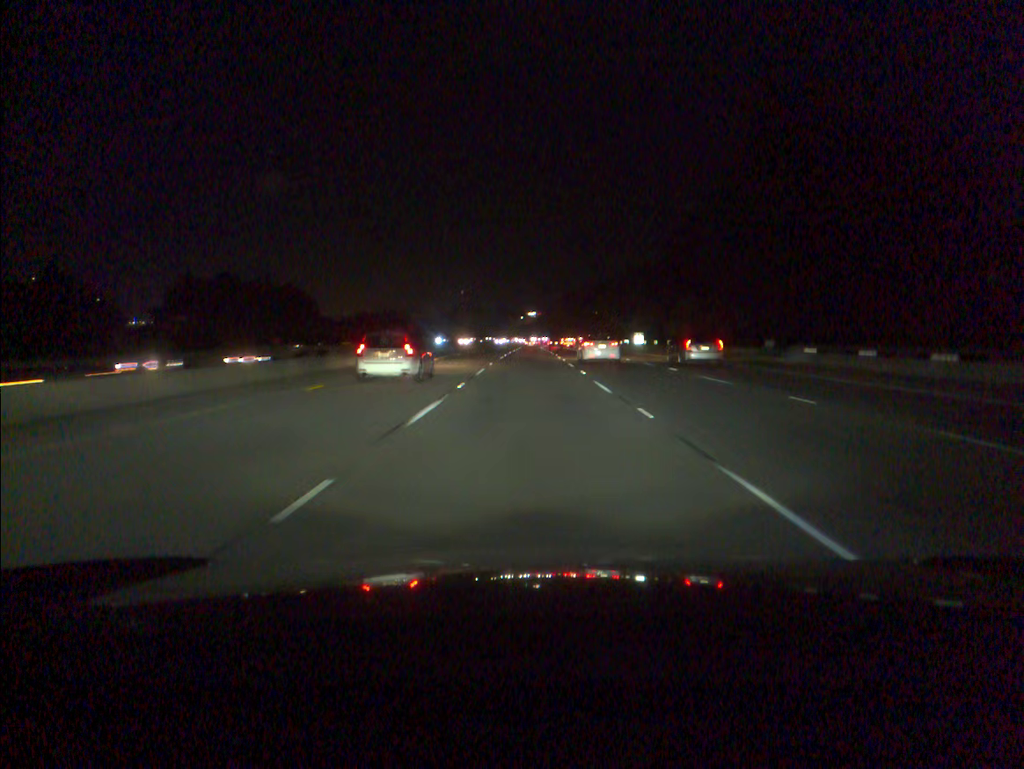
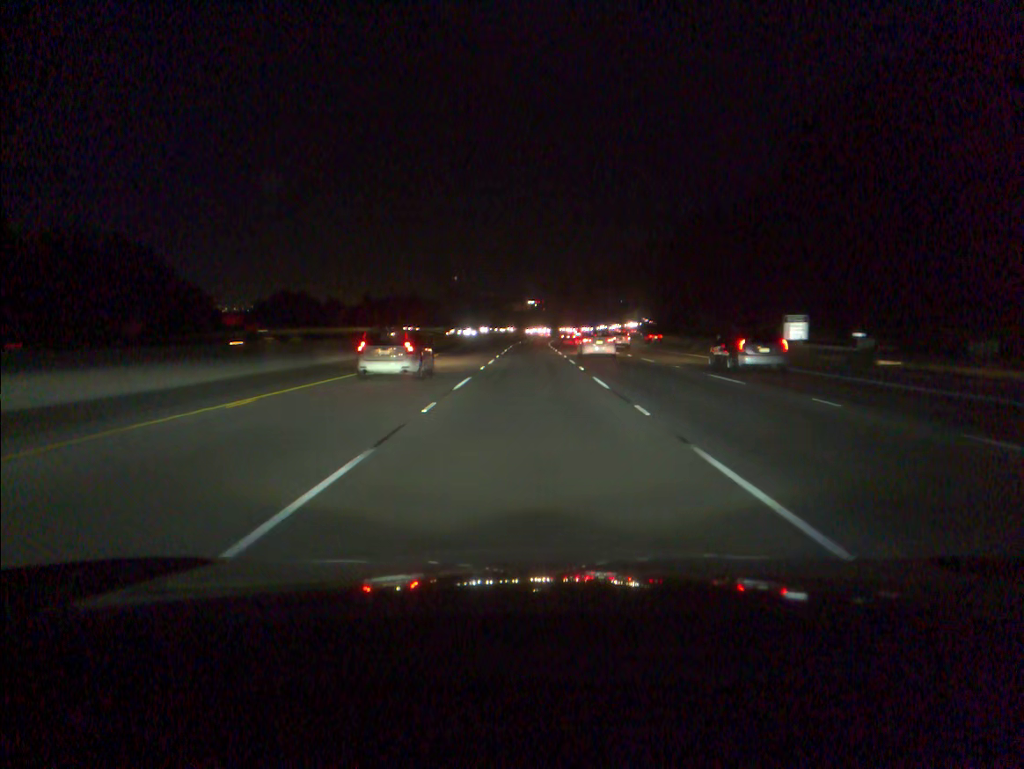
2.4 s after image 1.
(+0.1, +72.8) m; 0°
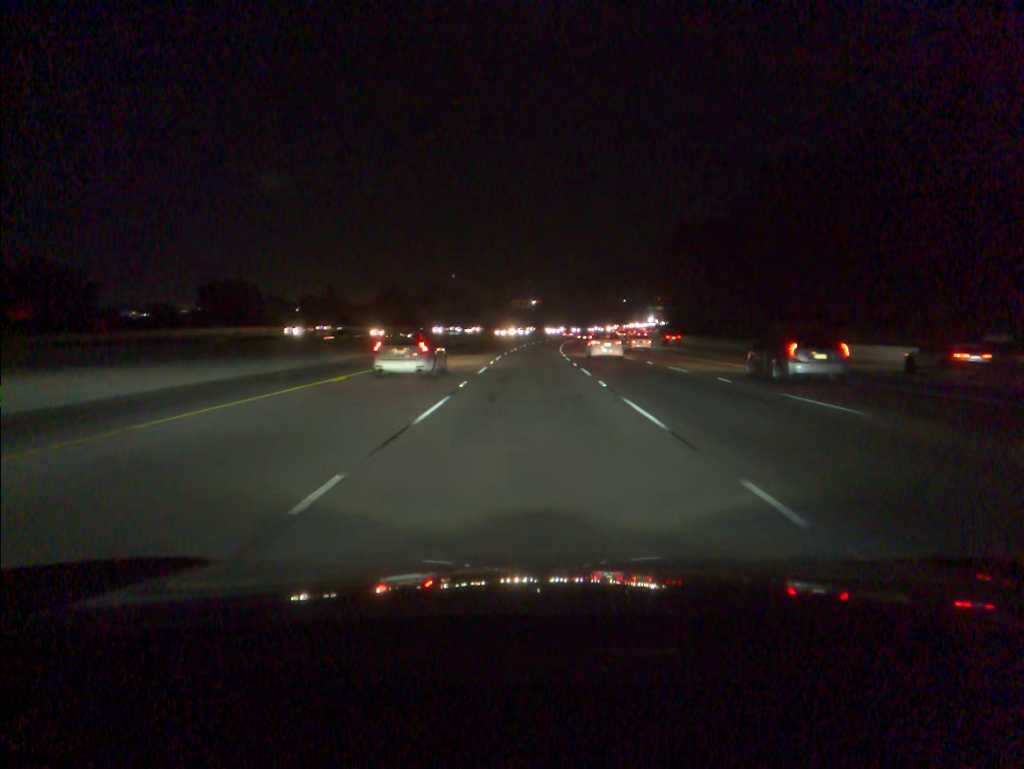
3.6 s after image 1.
(0.0, +36.4) m; 0°
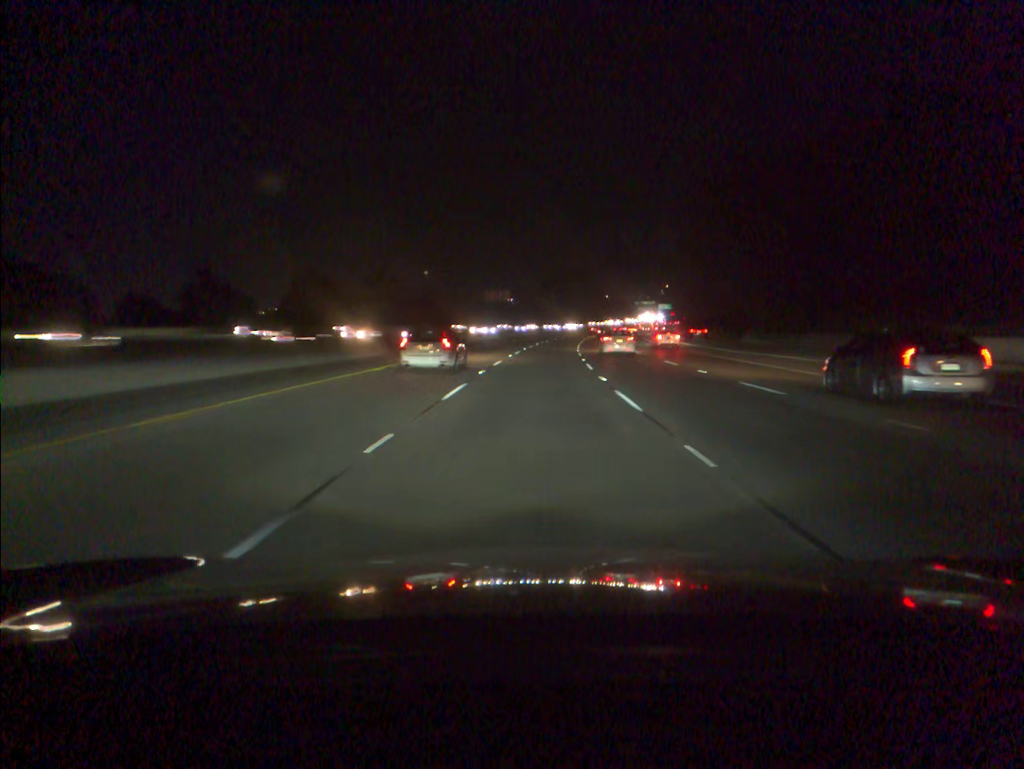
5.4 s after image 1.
(+0.4, +54.4) m; +1°
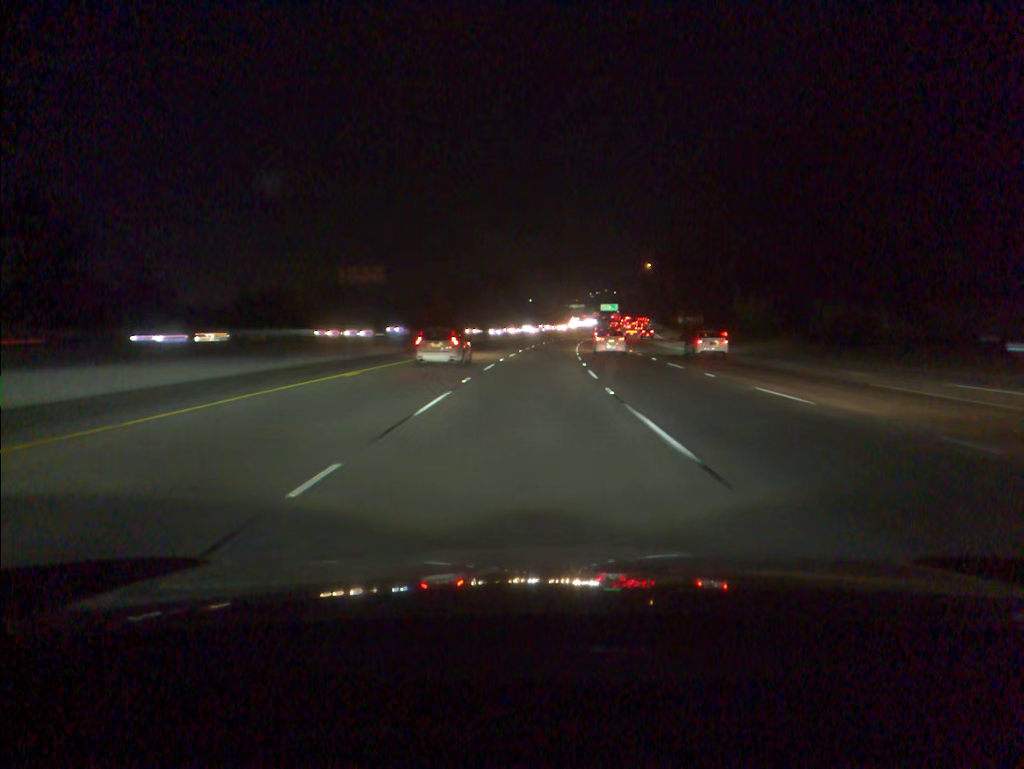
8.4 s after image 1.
(+4.3, +90.1) m; +6°
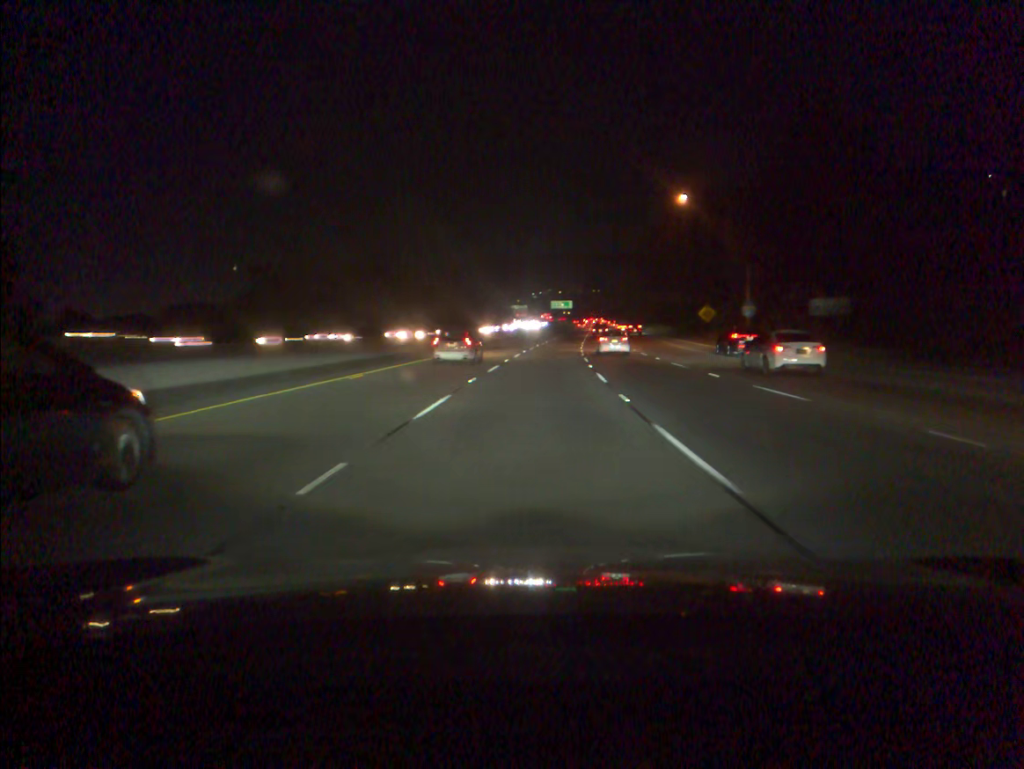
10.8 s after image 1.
(+2.7, +72.7) m; +4°
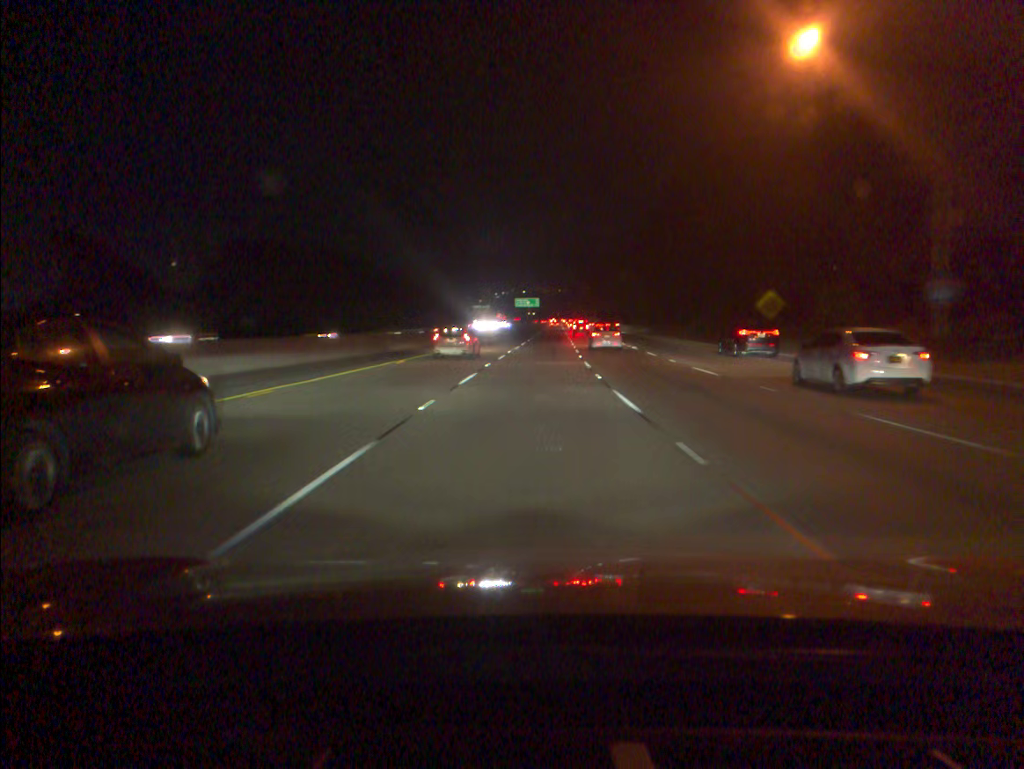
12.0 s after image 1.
(+0.8, +36.5) m; +3°
